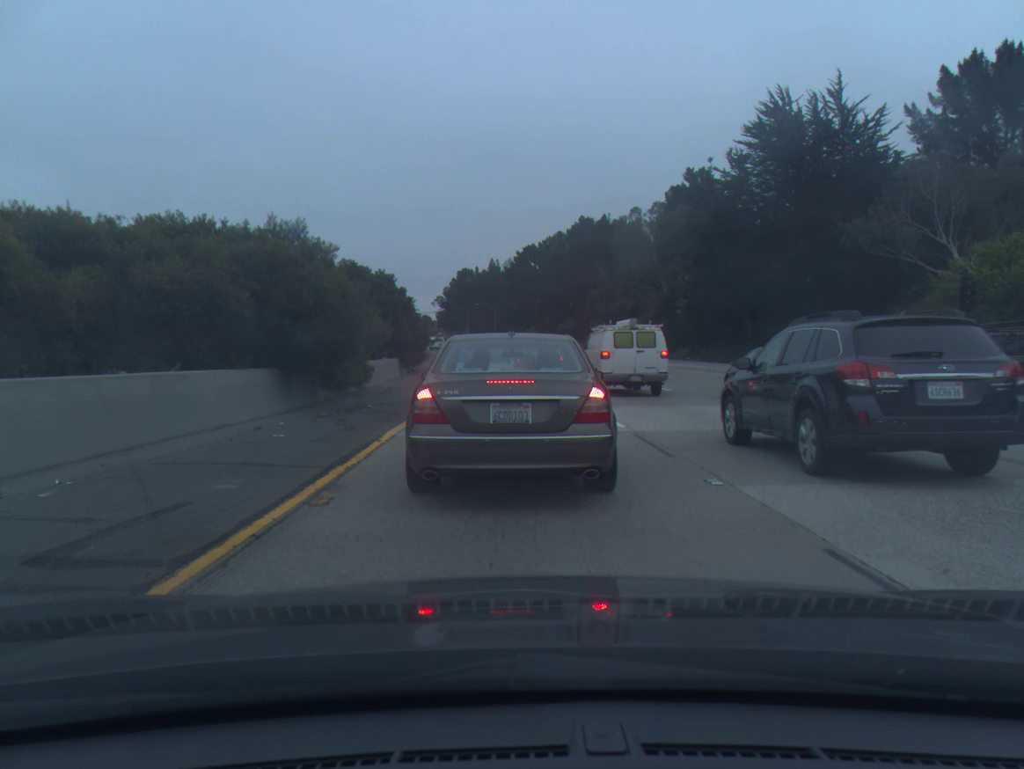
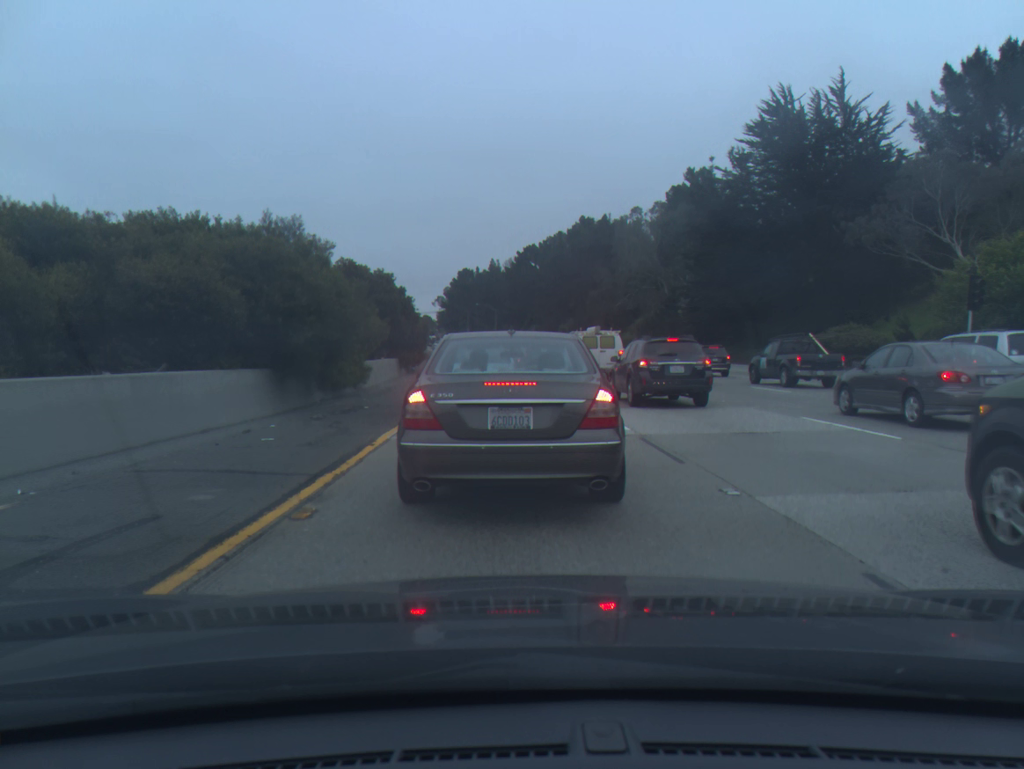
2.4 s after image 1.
(0.0, +0.6) m; 0°
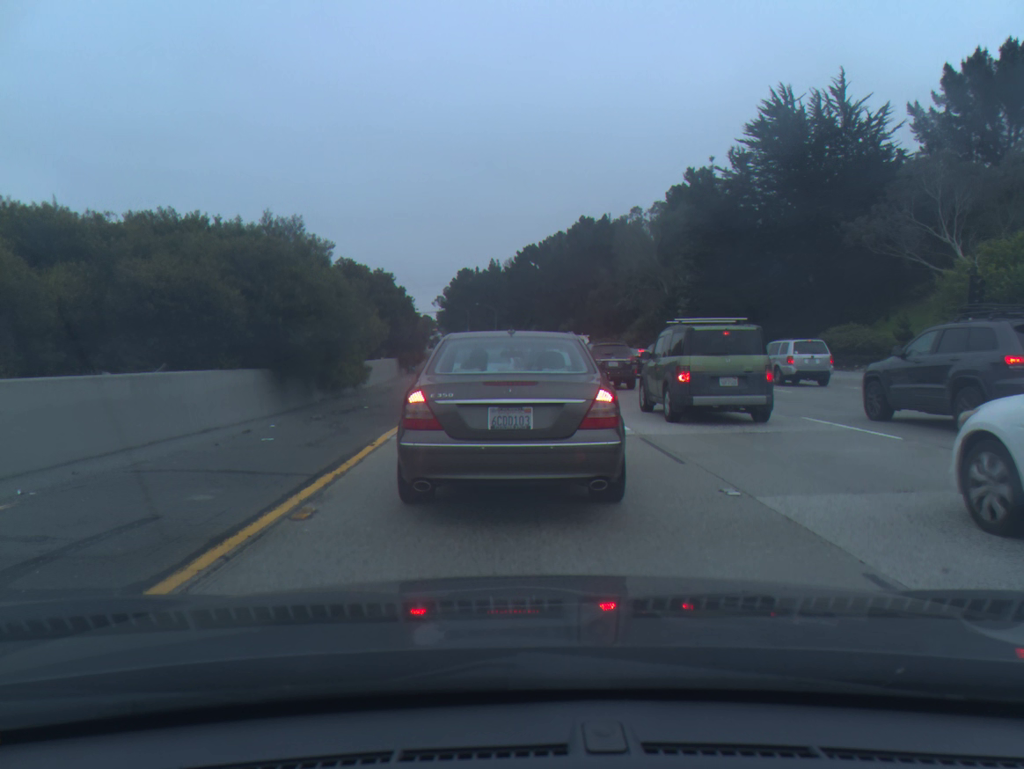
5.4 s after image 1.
(0.0, 0.0) m; 0°
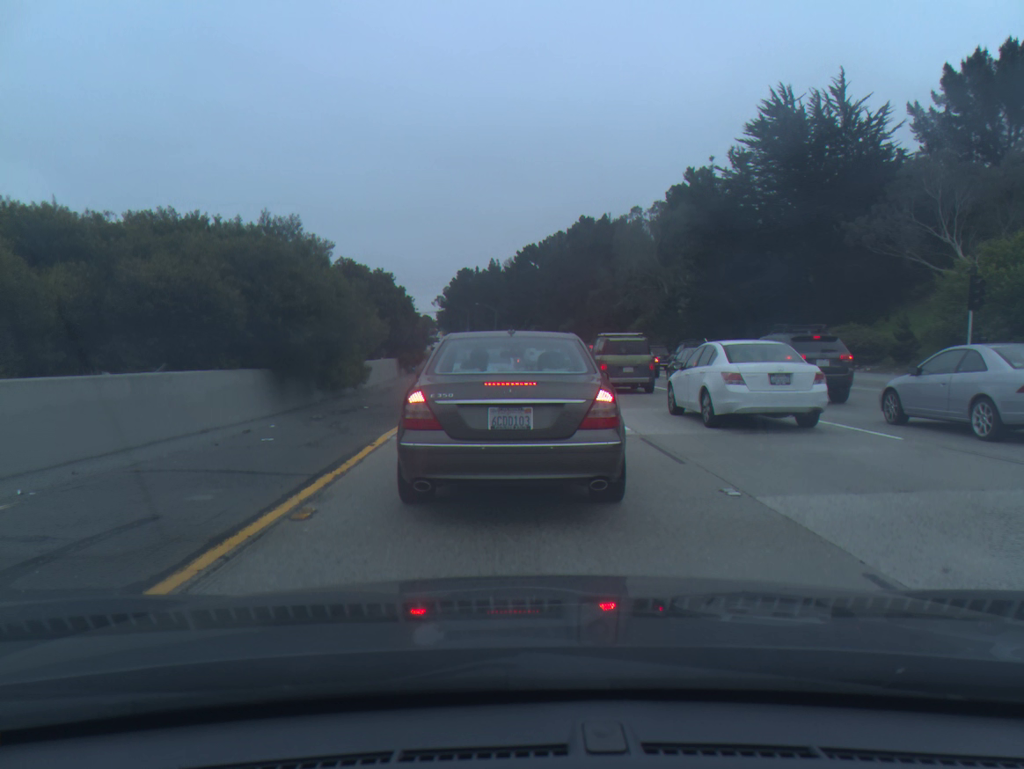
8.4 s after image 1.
(0.0, 0.0) m; 0°
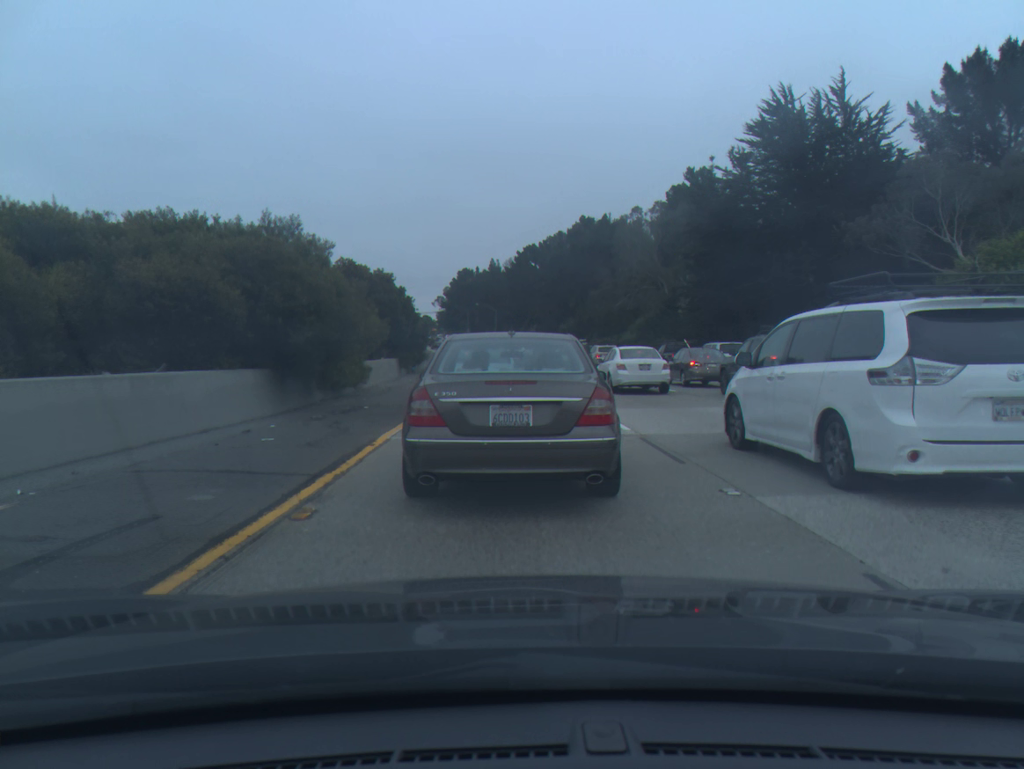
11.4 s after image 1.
(0.0, 0.0) m; 0°
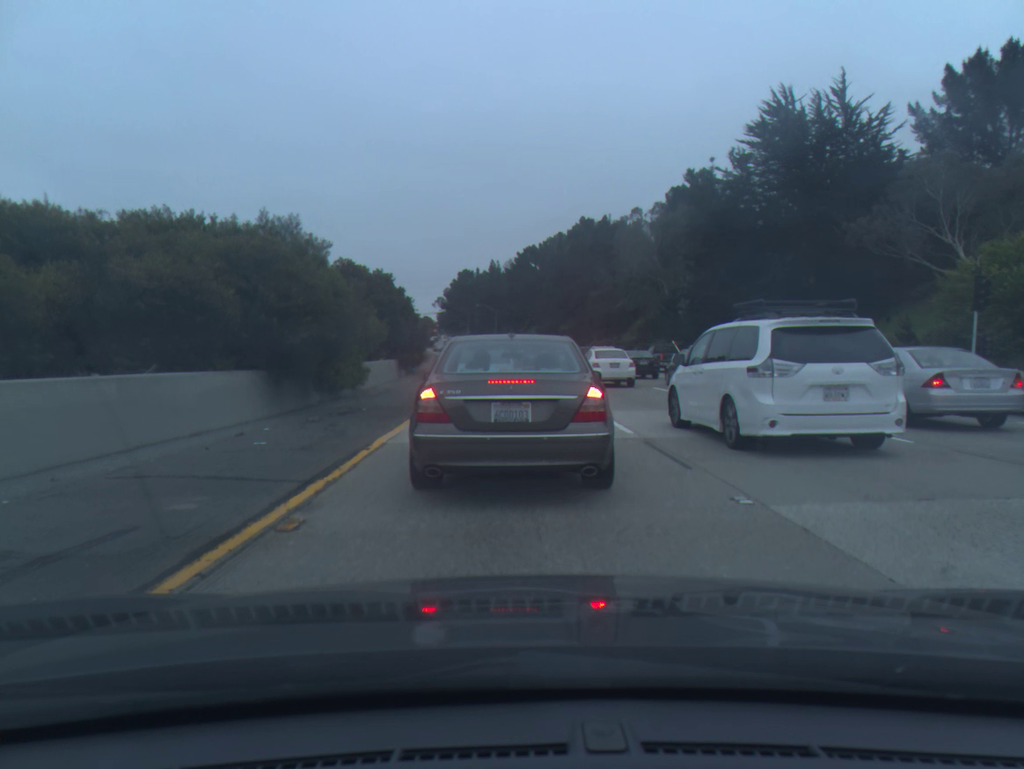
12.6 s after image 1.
(0.0, +0.3) m; 0°
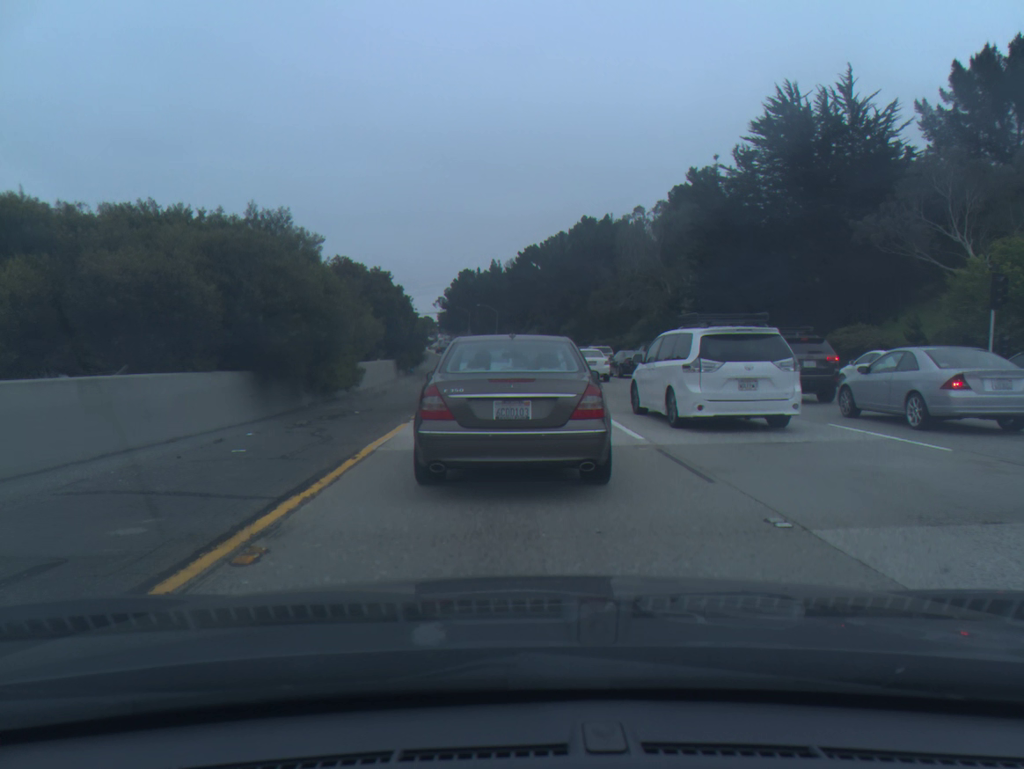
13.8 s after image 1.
(0.0, +0.9) m; 0°
